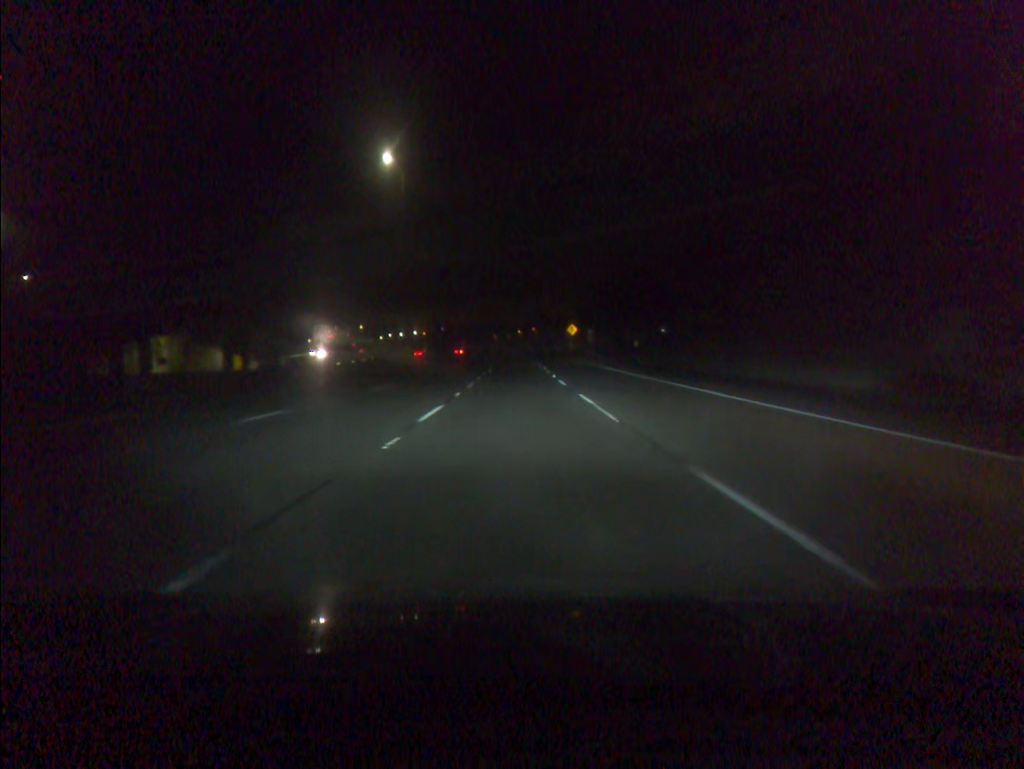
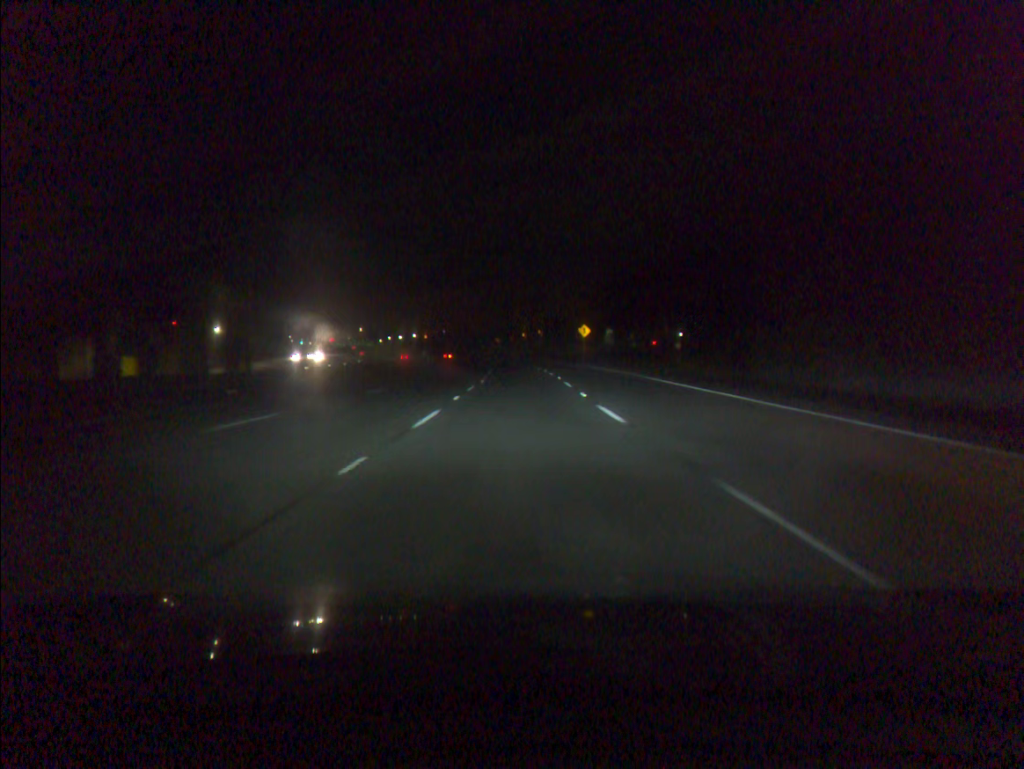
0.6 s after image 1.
(0.0, +15.6) m; 0°
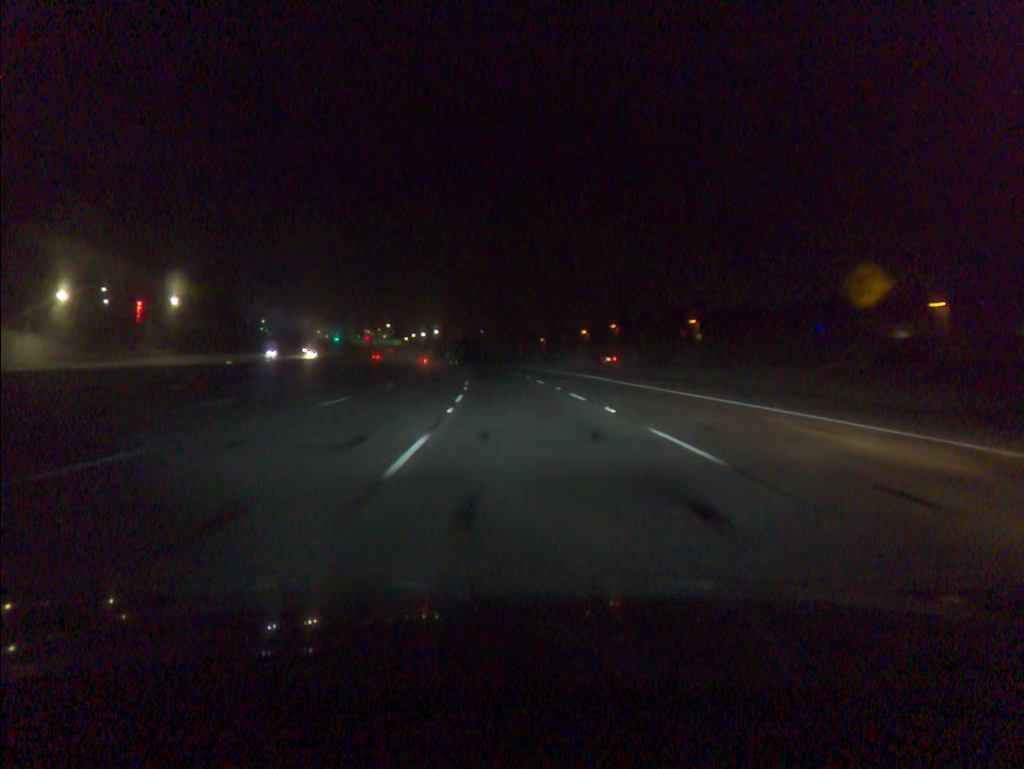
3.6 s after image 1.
(-1.5, +77.3) m; -3°
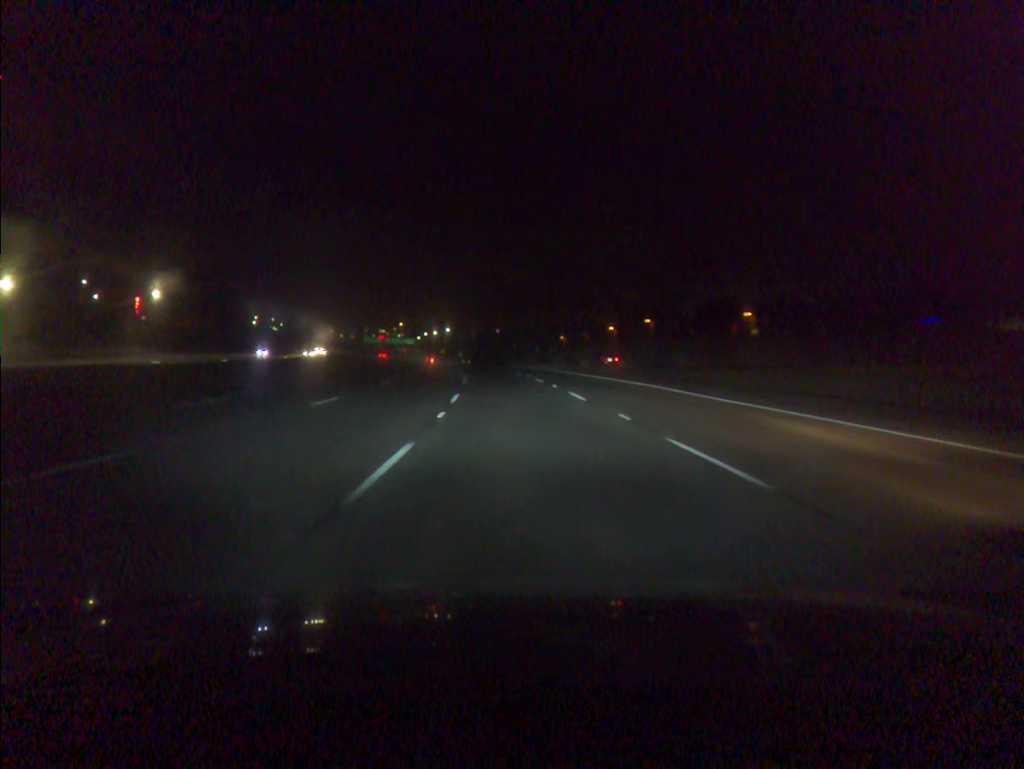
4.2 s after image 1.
(-0.2, +15.4) m; -1°
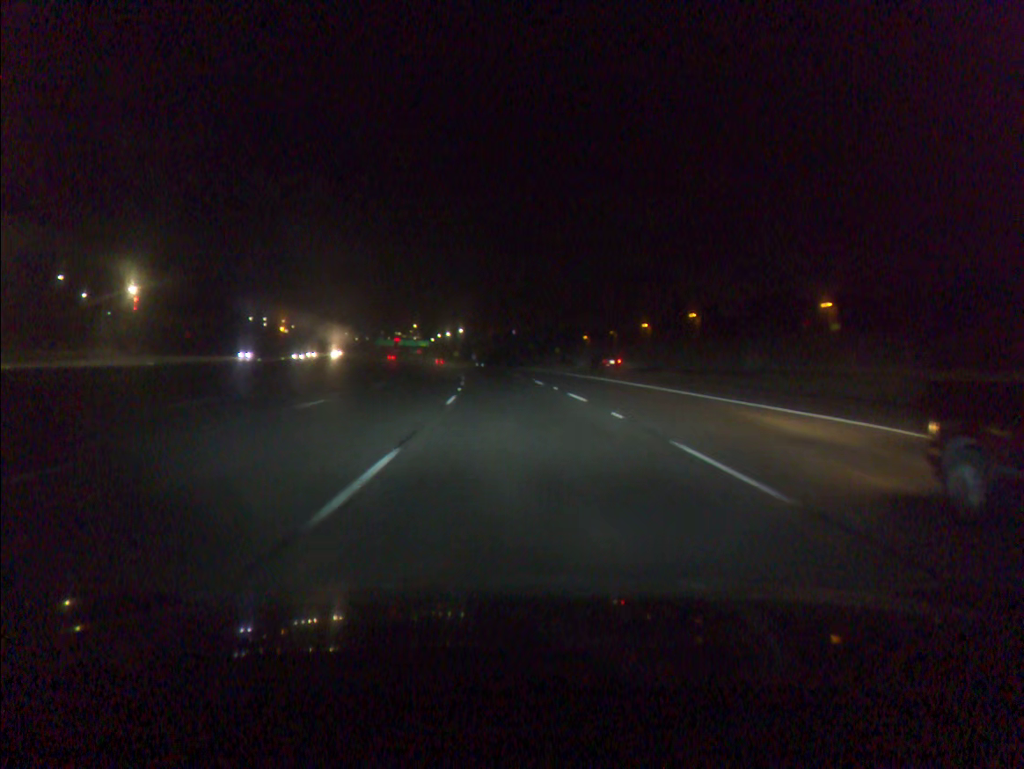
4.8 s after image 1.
(-0.2, +15.5) m; -1°
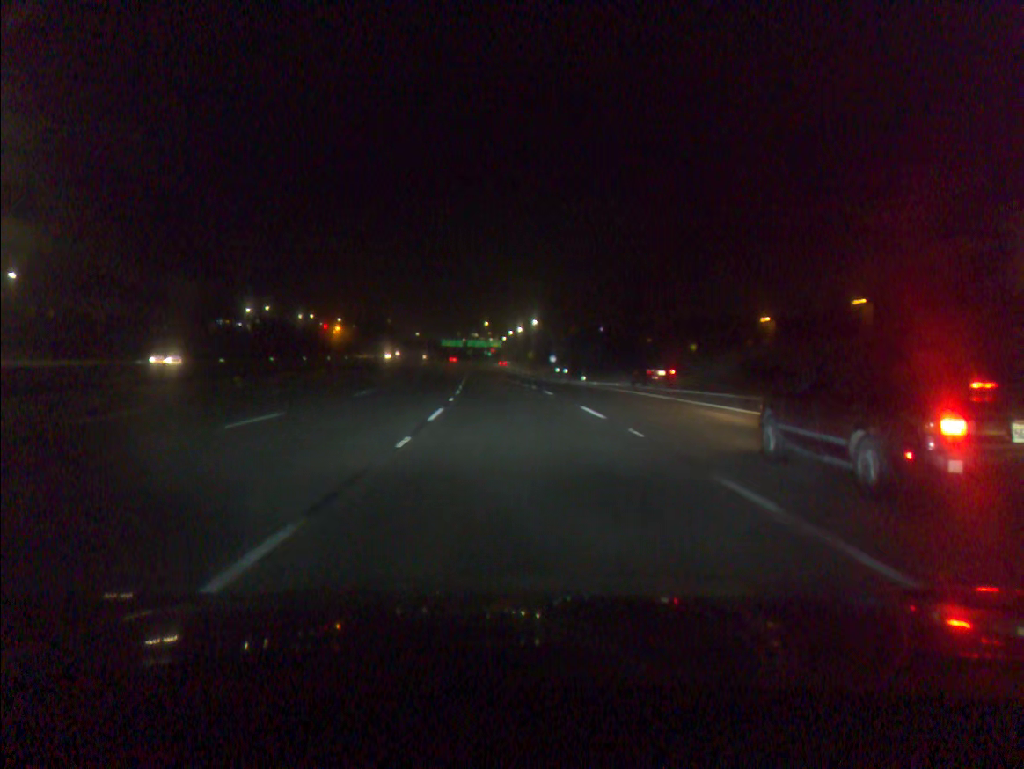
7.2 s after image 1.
(-3.1, +62.1) m; -6°
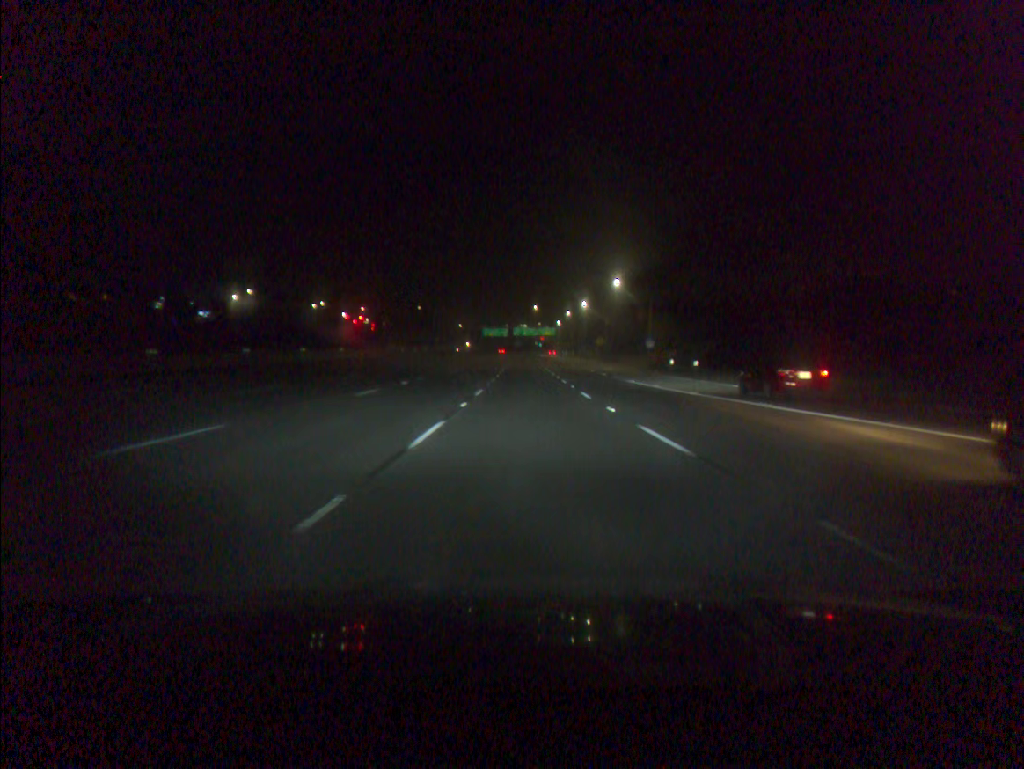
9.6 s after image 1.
(-2.7, +62.8) m; -4°
